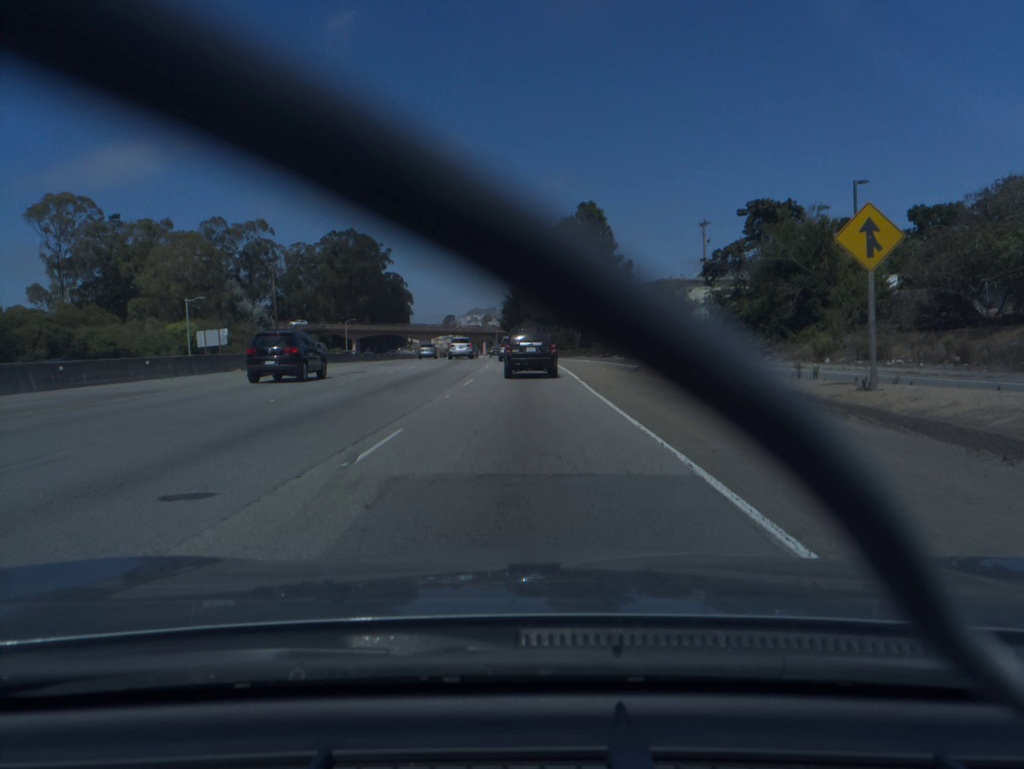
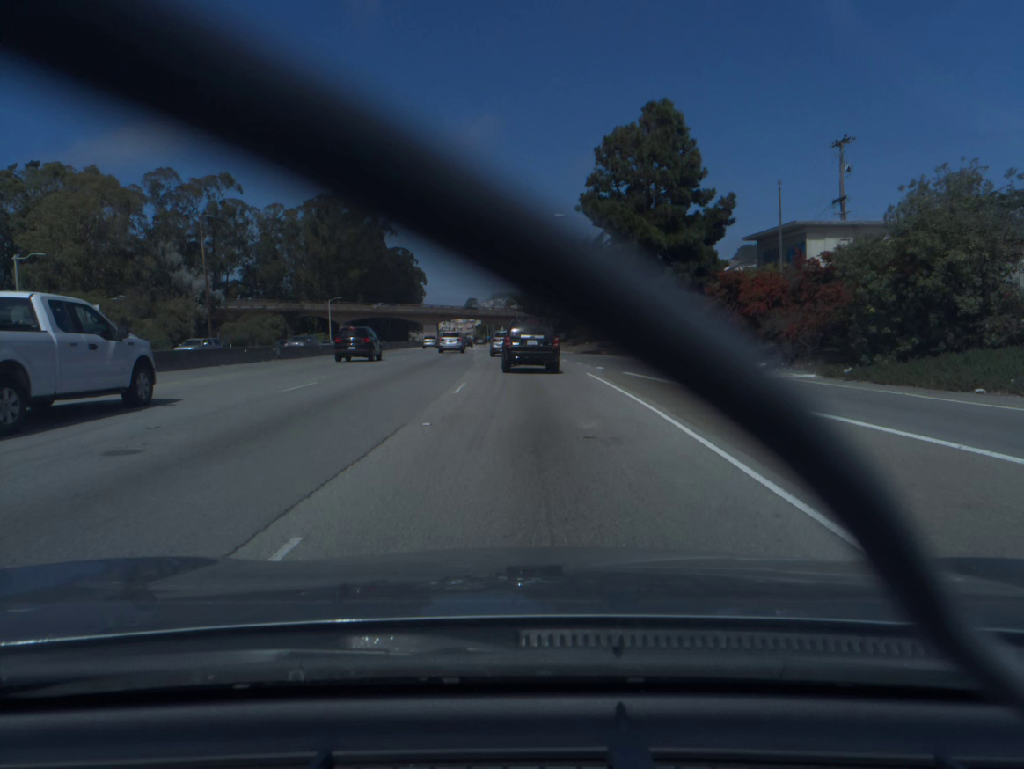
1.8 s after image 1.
(-0.6, +35.9) m; -2°
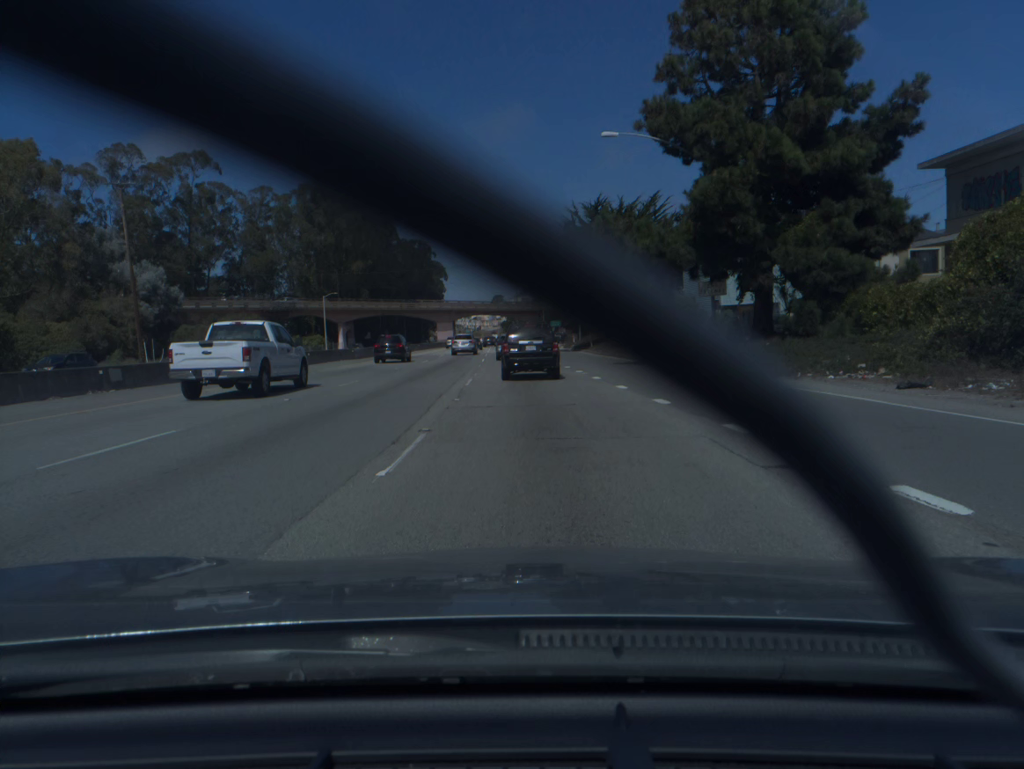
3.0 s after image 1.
(-0.4, +23.3) m; -2°
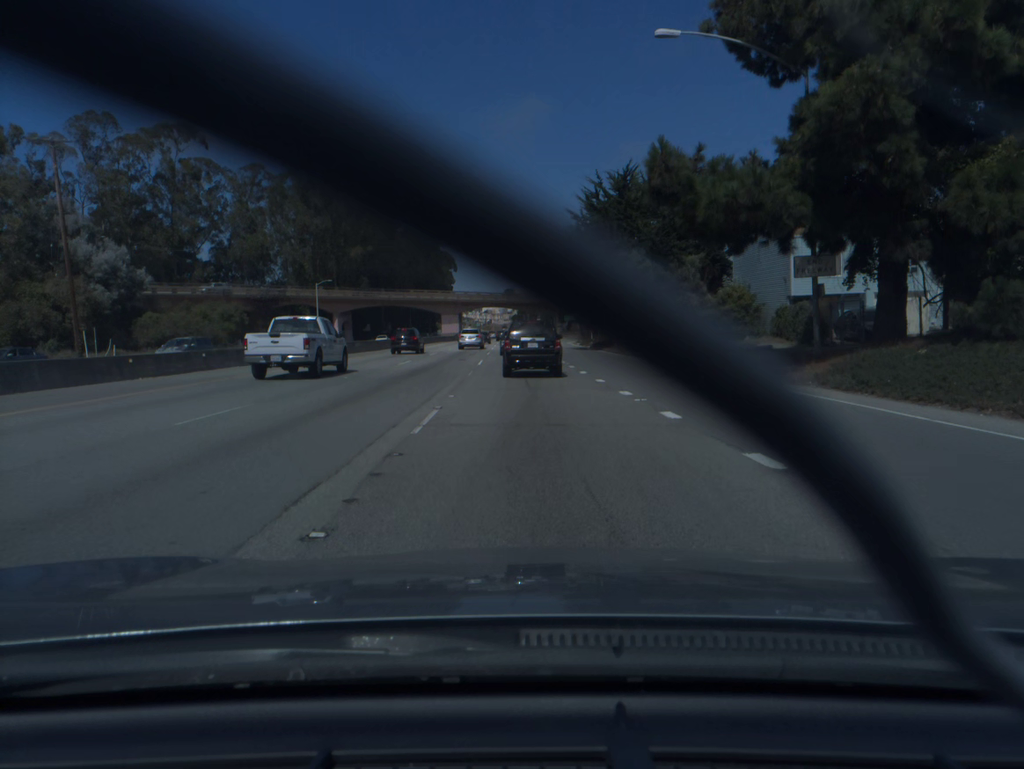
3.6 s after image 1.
(-0.1, +11.5) m; -1°
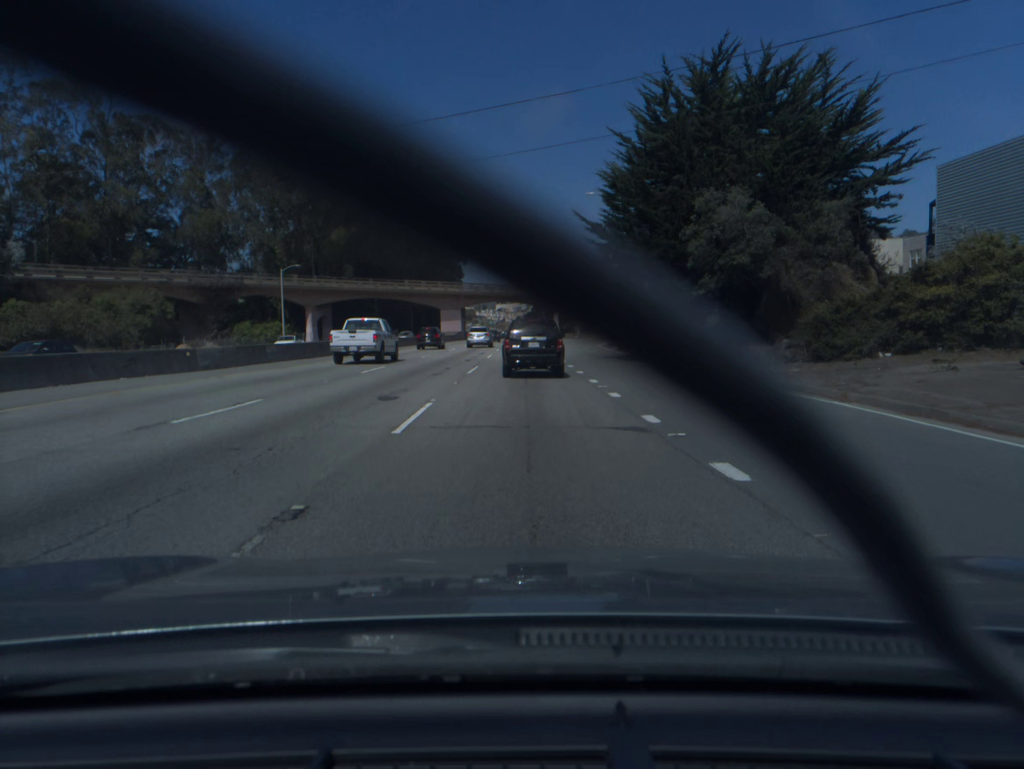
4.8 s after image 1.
(-0.2, +23.1) m; -1°
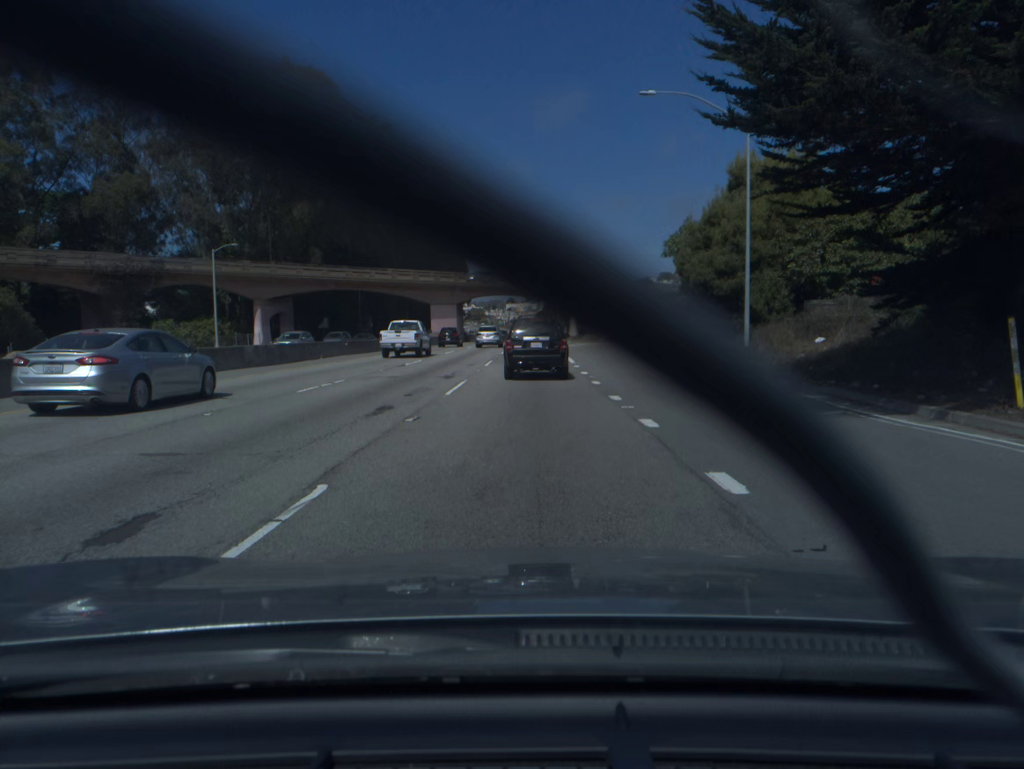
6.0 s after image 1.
(-0.2, +23.2) m; -1°
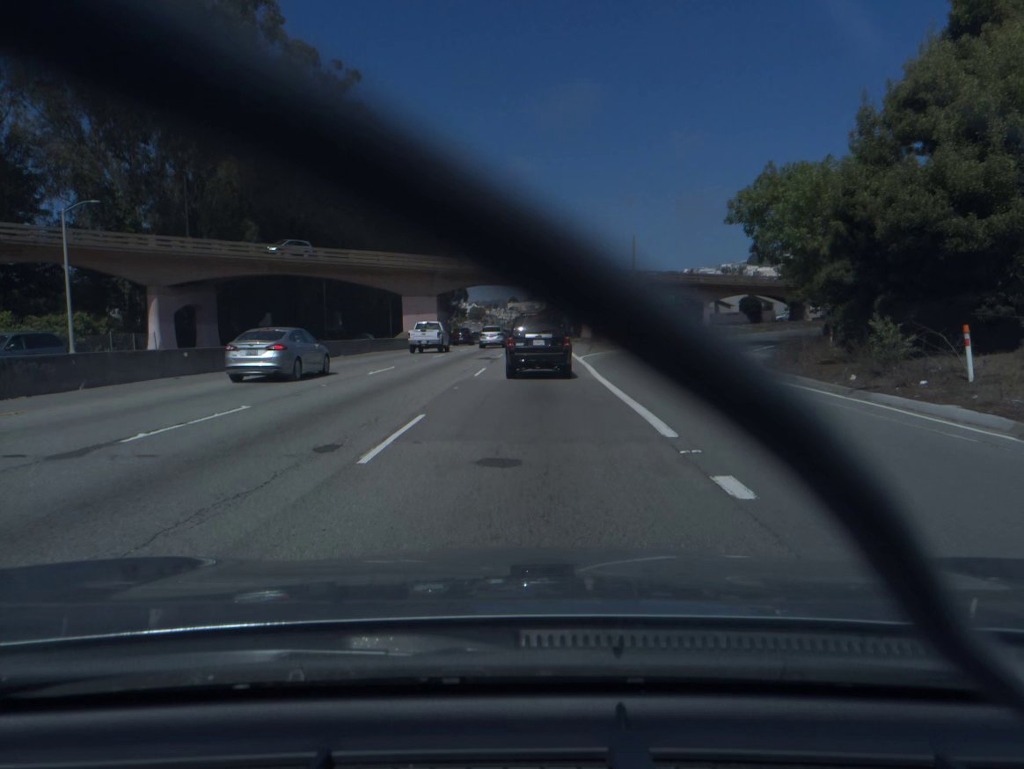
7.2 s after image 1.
(0.0, +22.9) m; 0°
